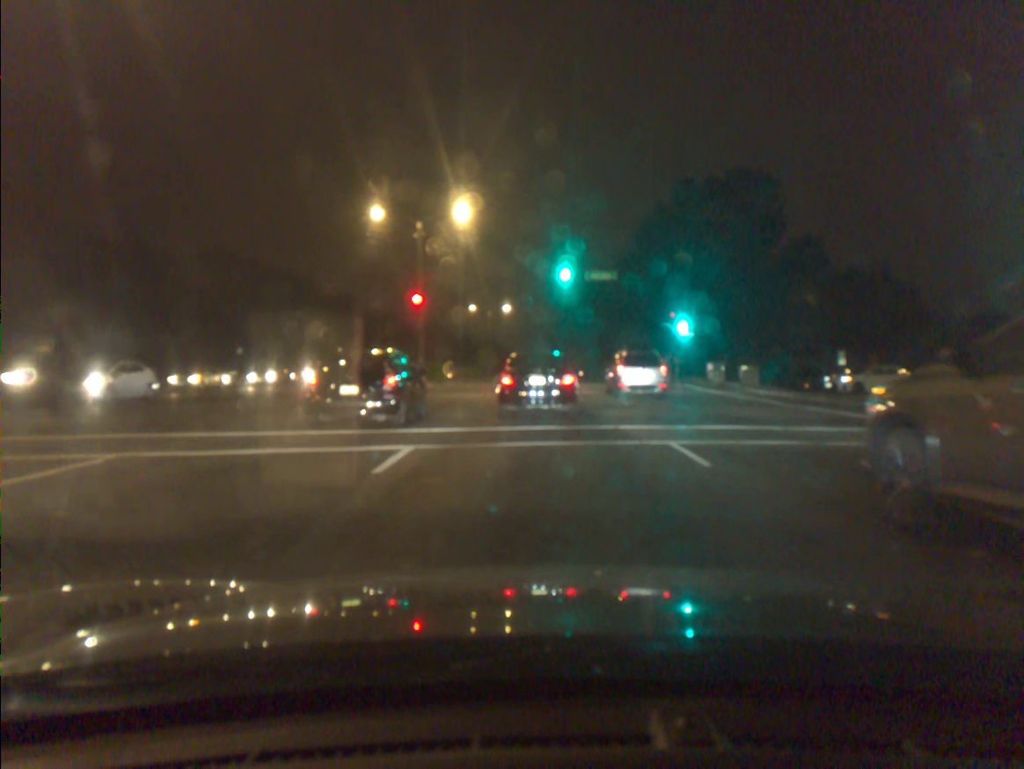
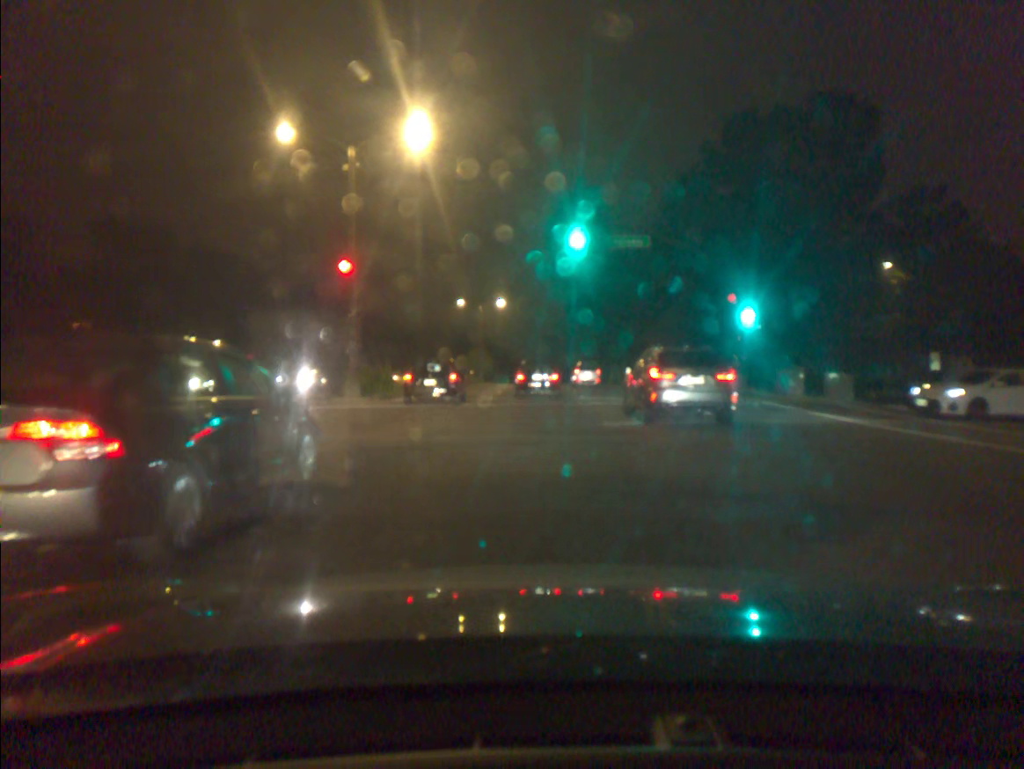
(-0.2, +14.3) m; -1°
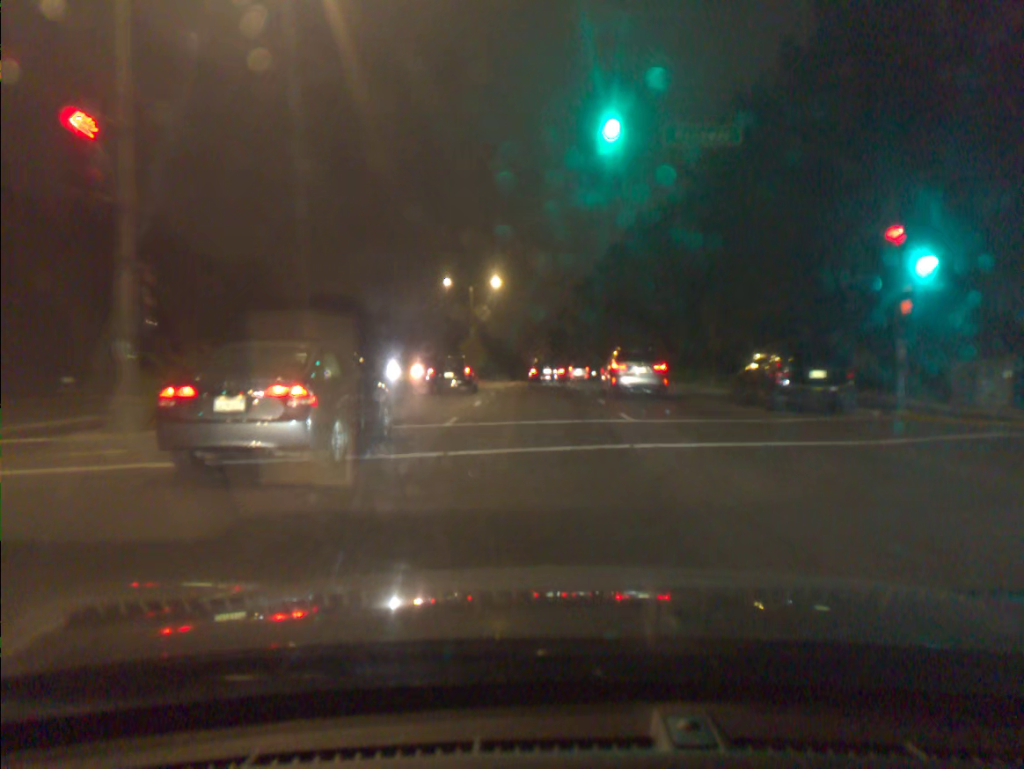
(-0.1, +14.2) m; 0°
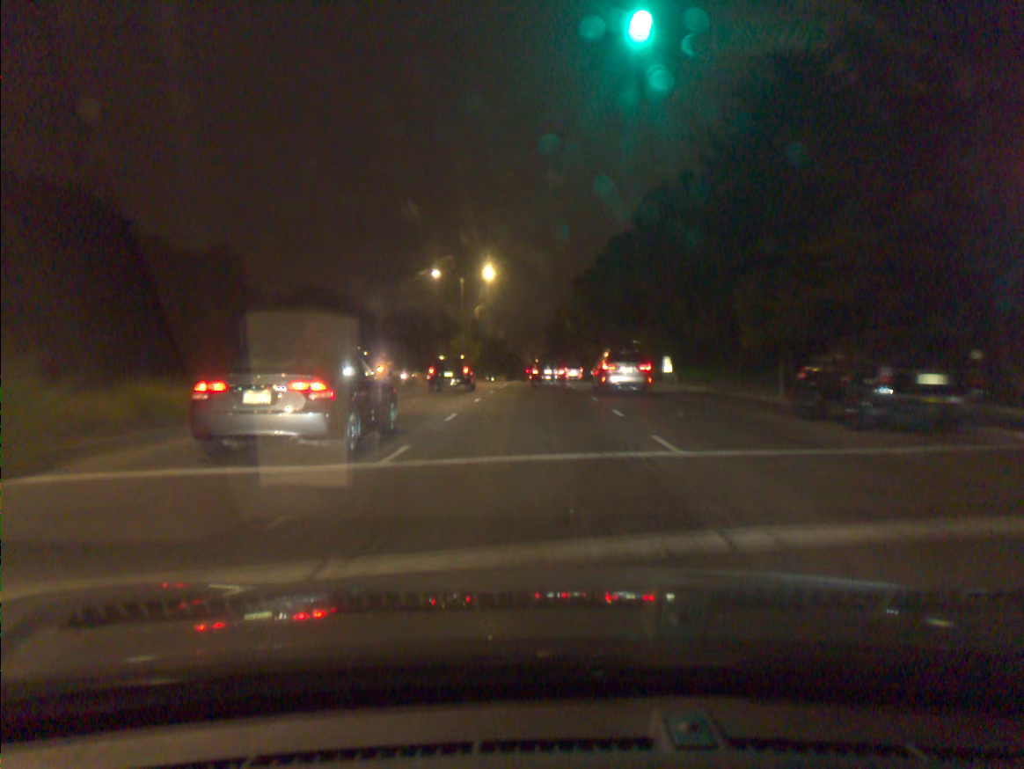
(0.0, +5.6) m; 0°
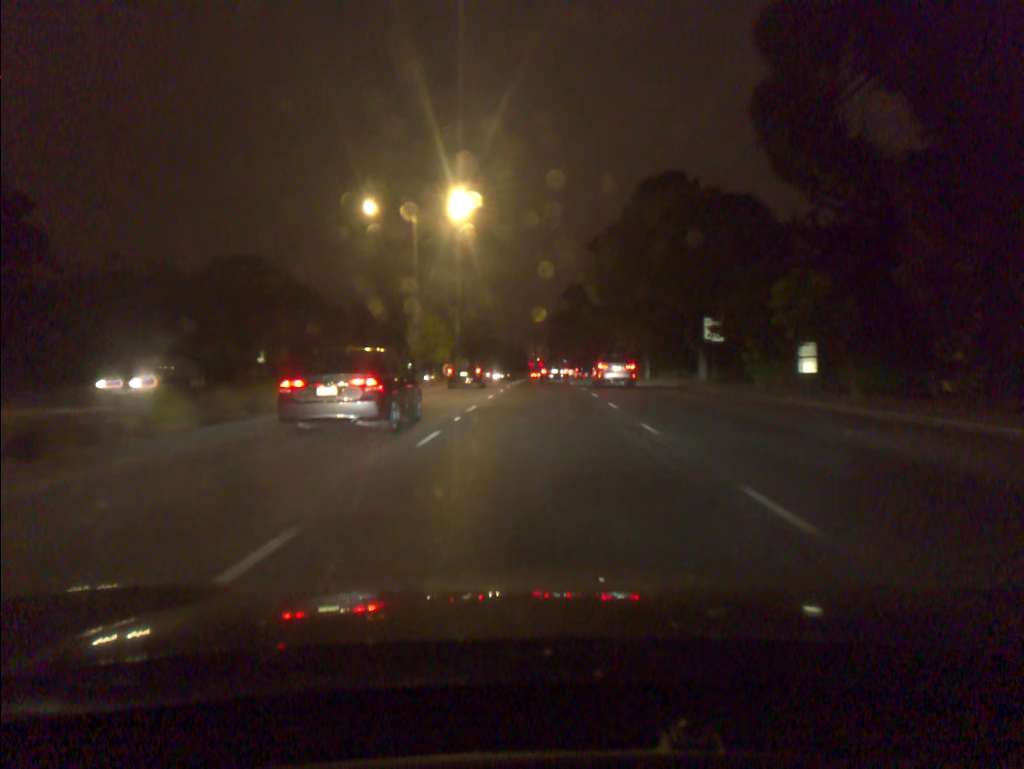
(-0.1, +25.9) m; 0°
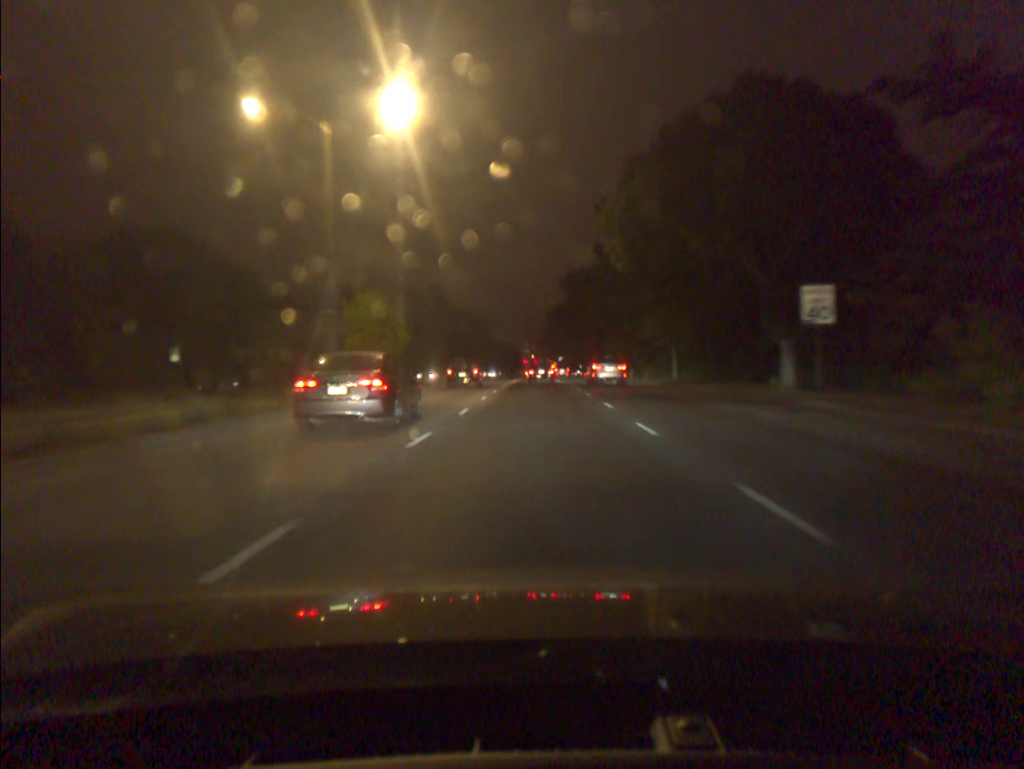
(+0.1, +14.9) m; 0°
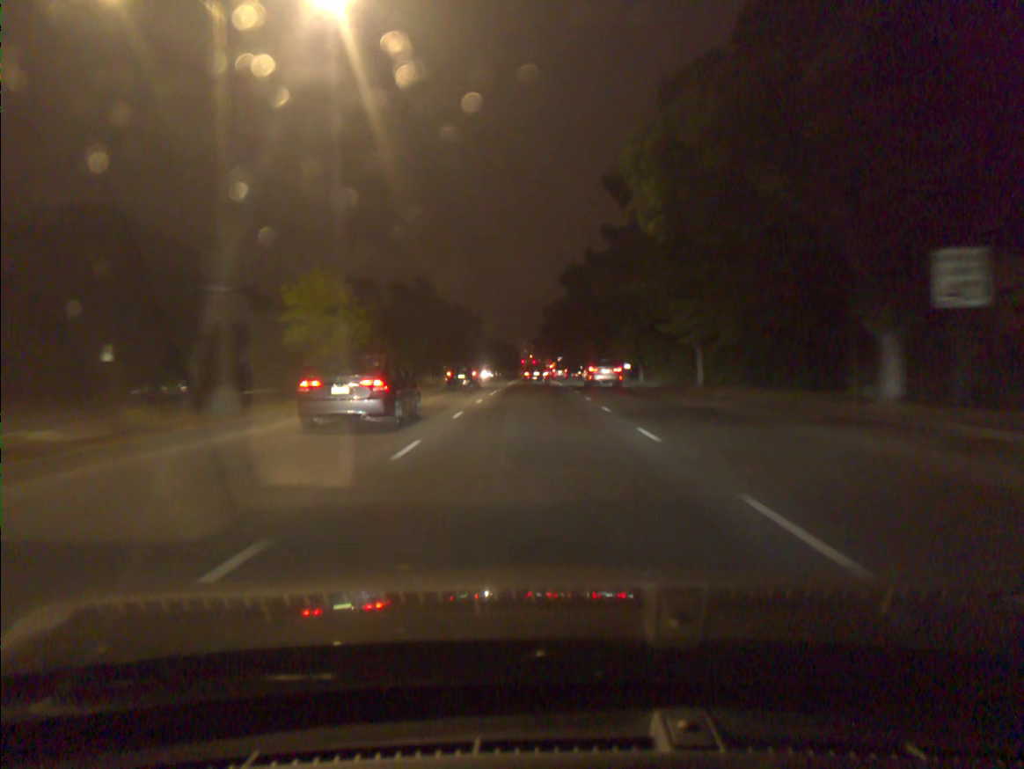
(0.0, +7.9) m; 0°
